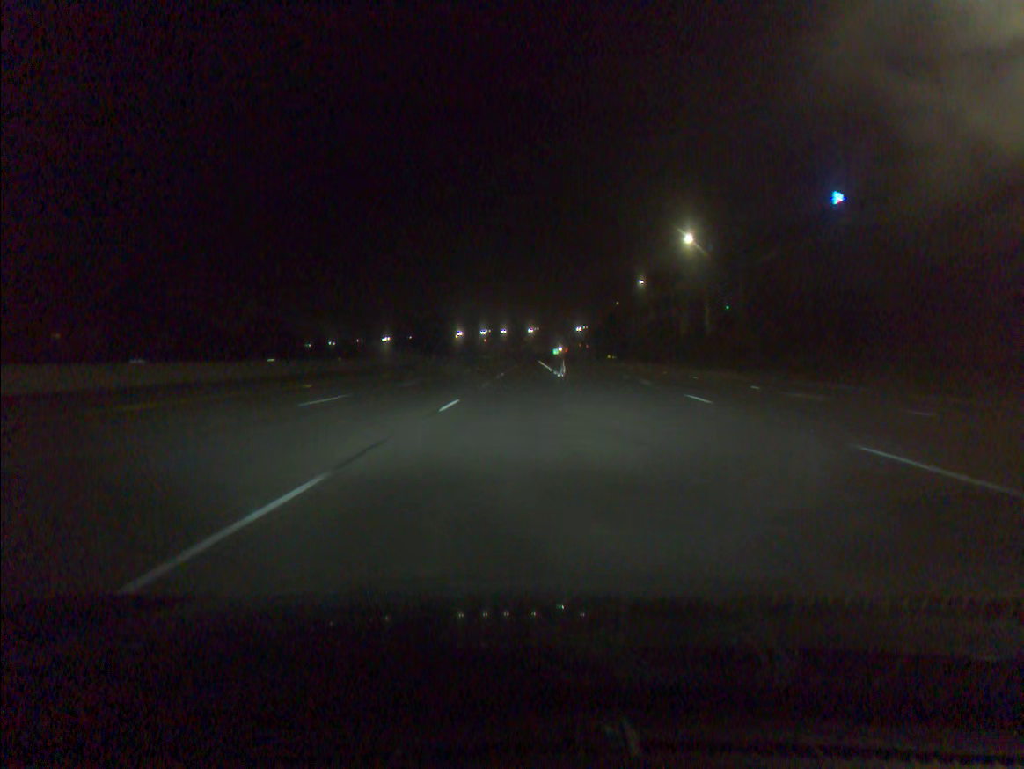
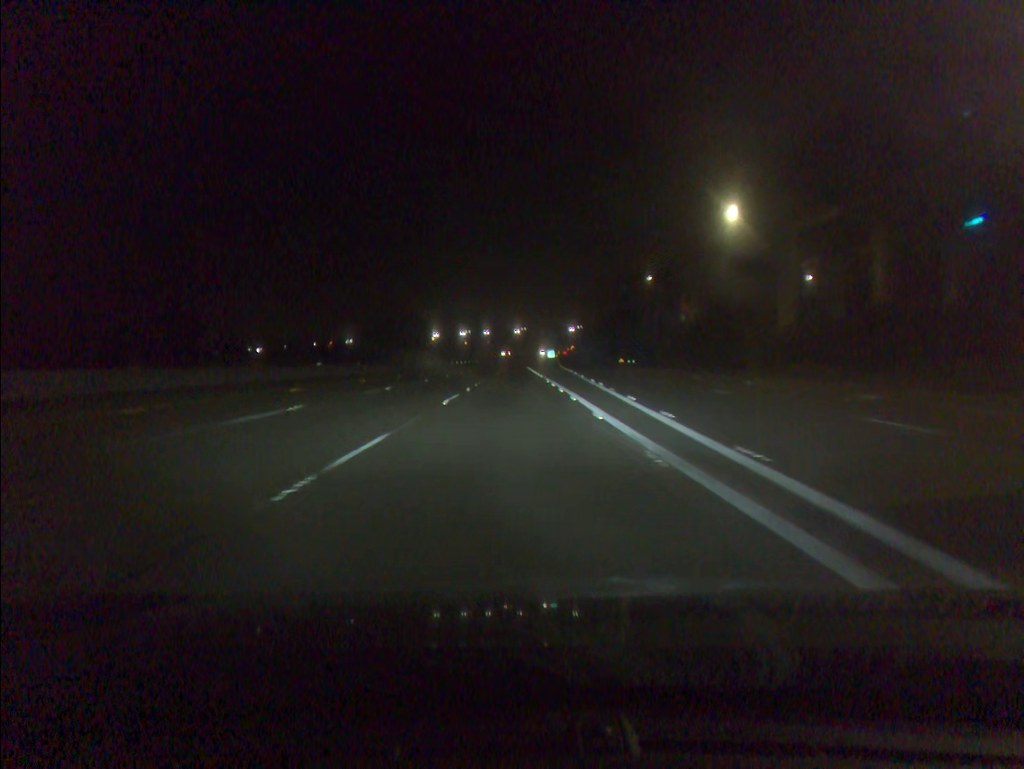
(+1.1, +62.7) m; +1°
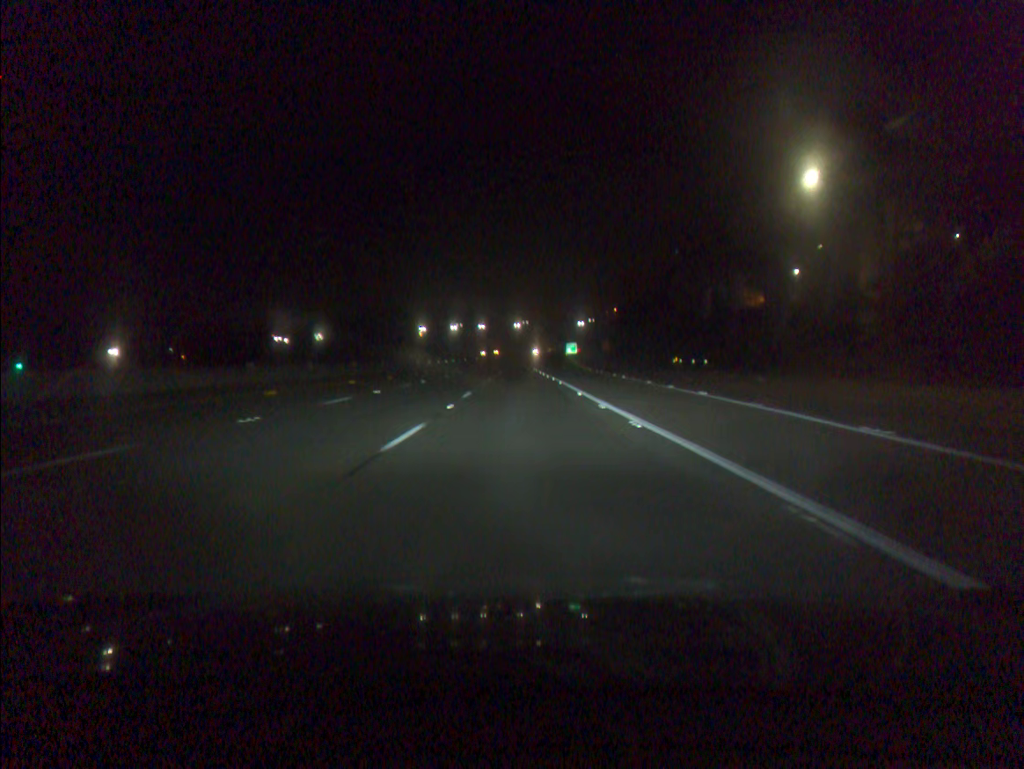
(-0.5, +62.5) m; 0°
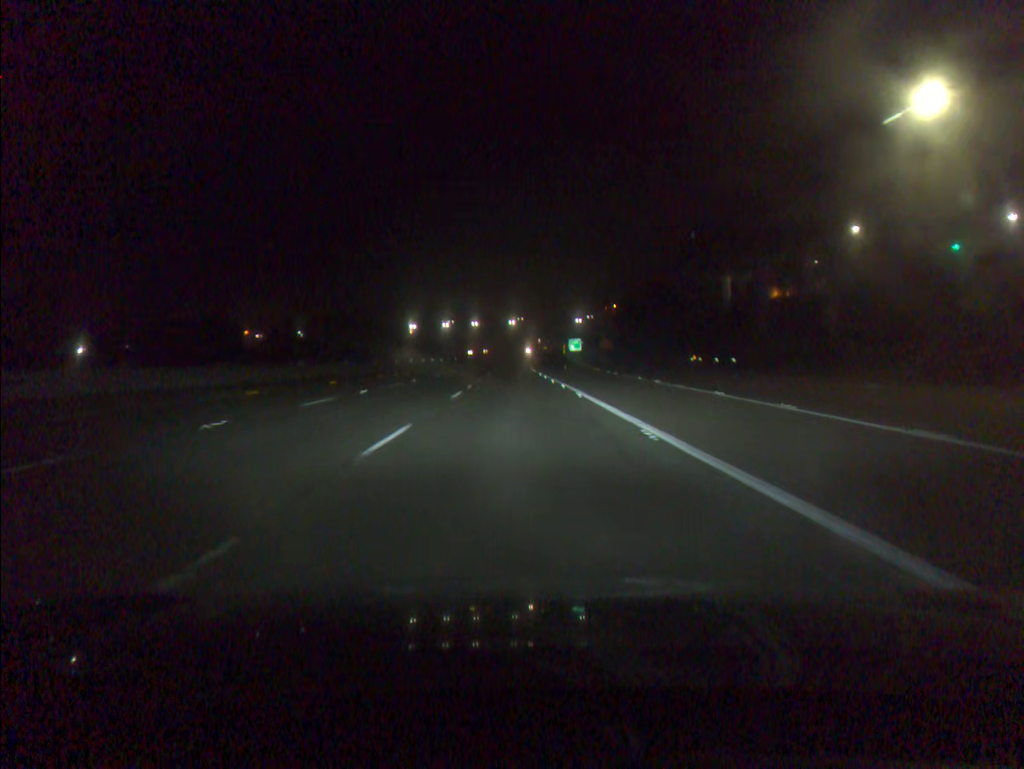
(+0.1, +15.6) m; 0°
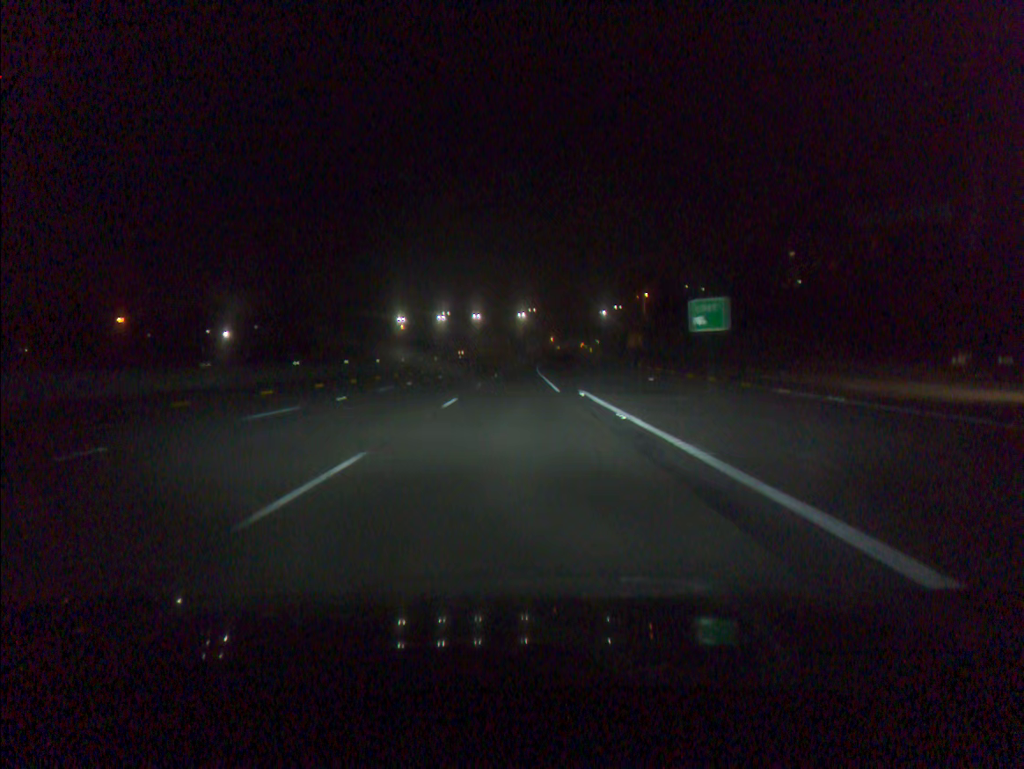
(-0.3, +62.6) m; -1°
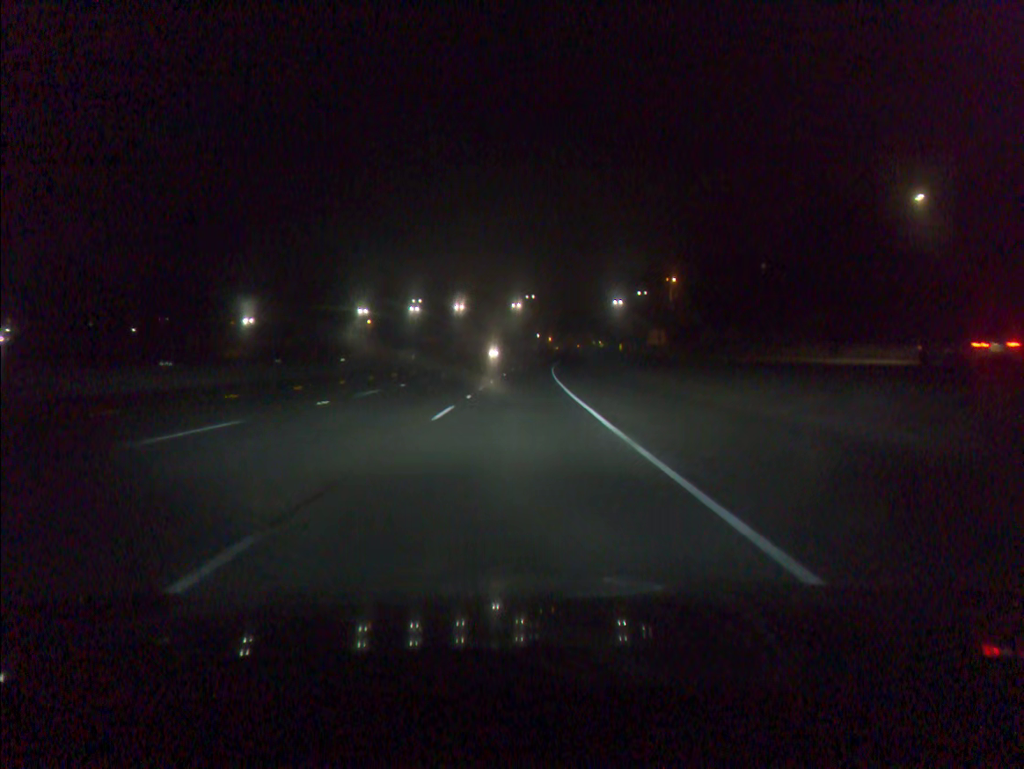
(+0.1, +62.7) m; 0°
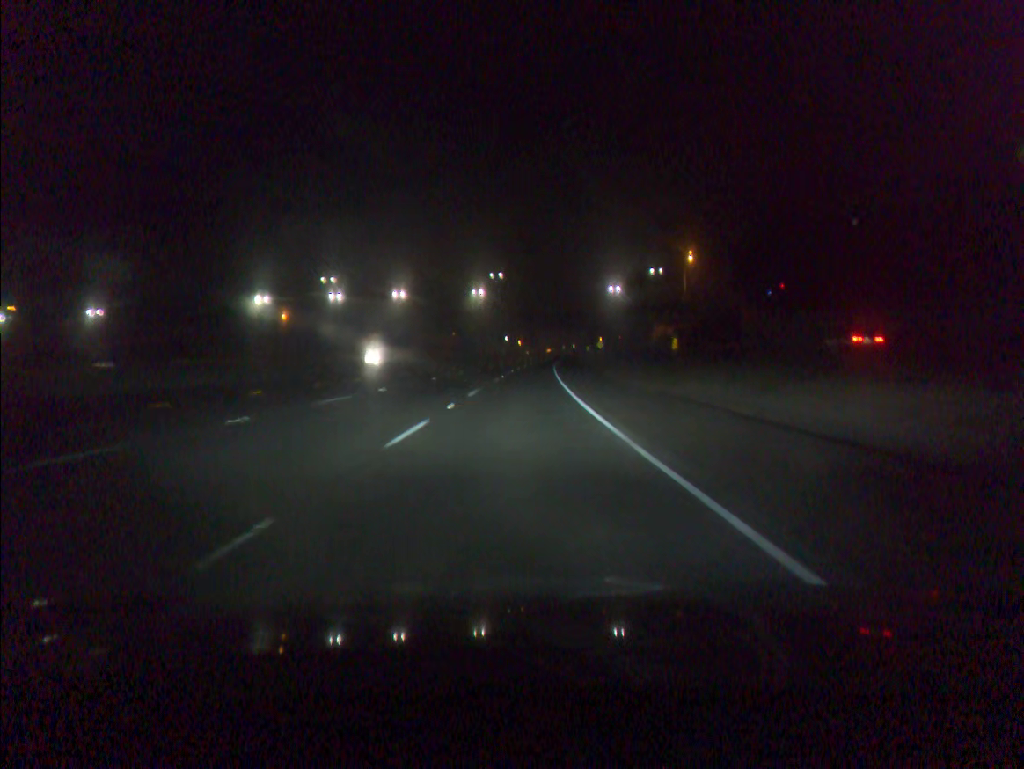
(+1.1, +62.6) m; +2°
